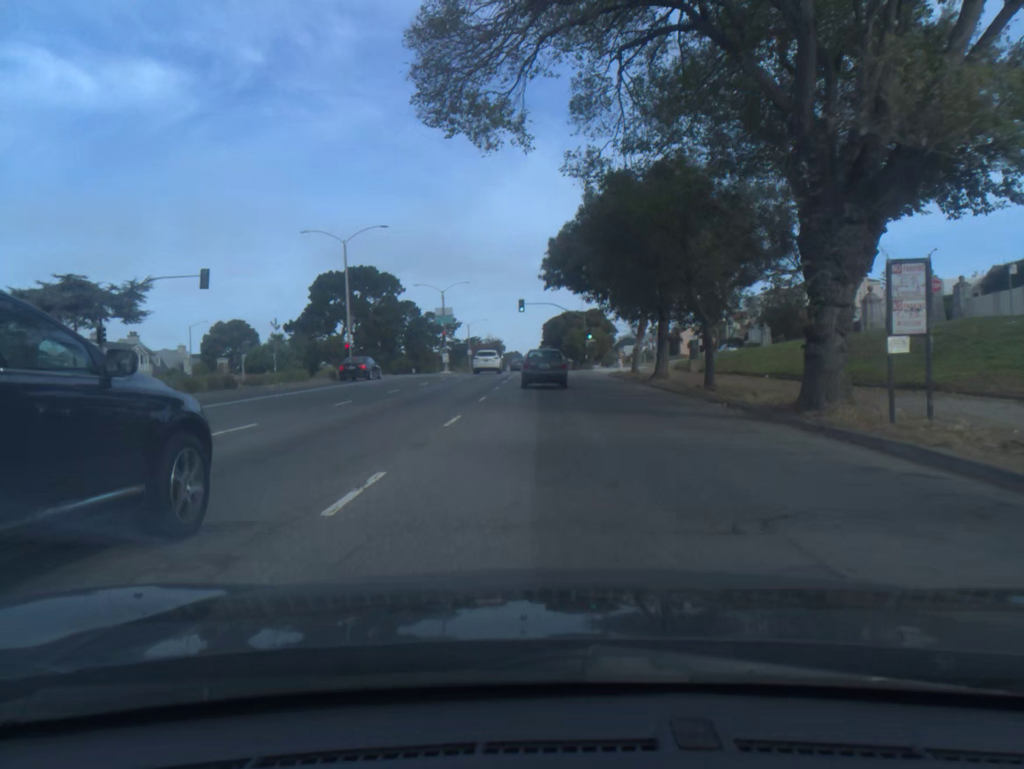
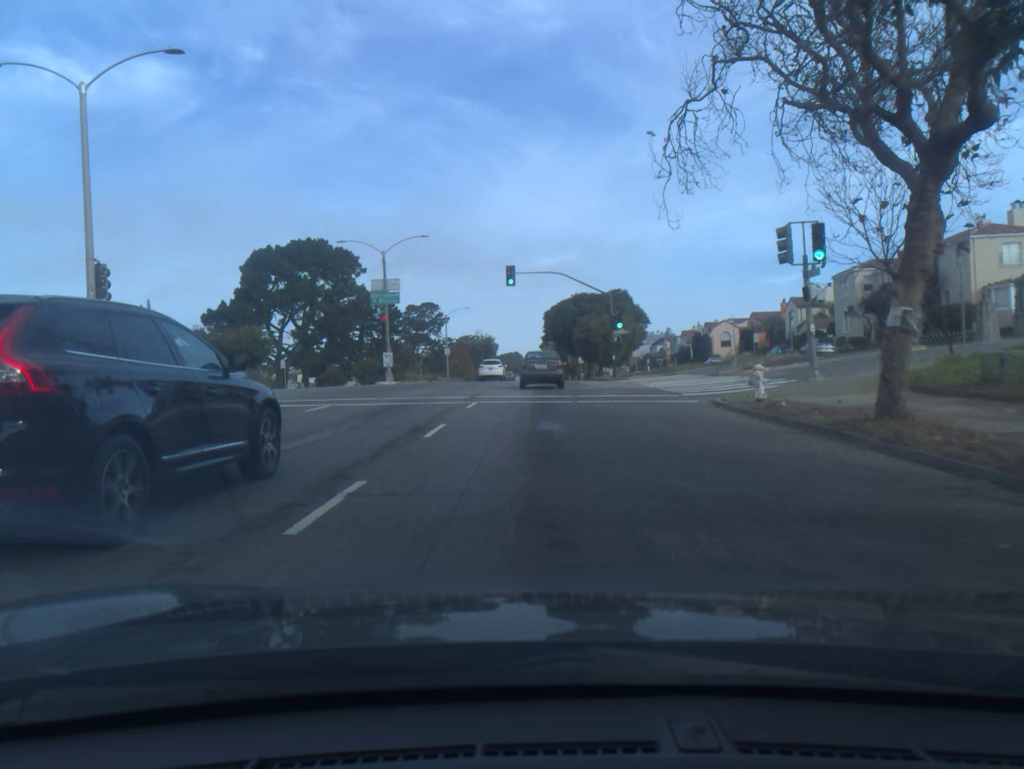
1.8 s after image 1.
(-0.1, +29.8) m; 0°
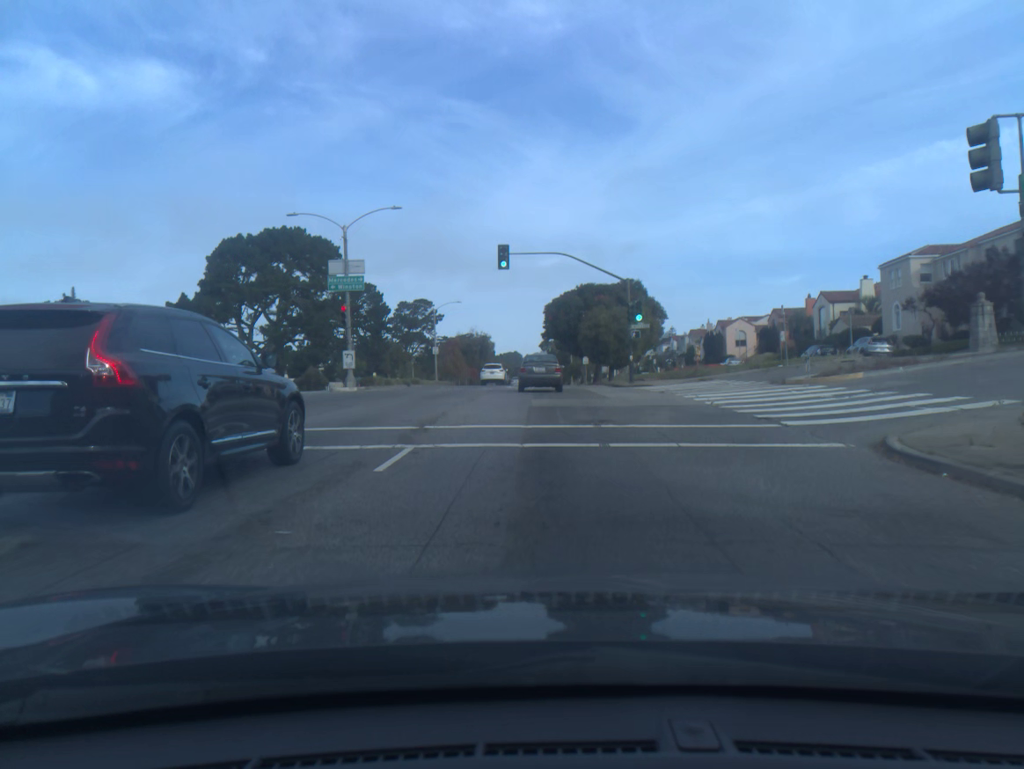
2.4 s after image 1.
(0.0, +9.8) m; 0°
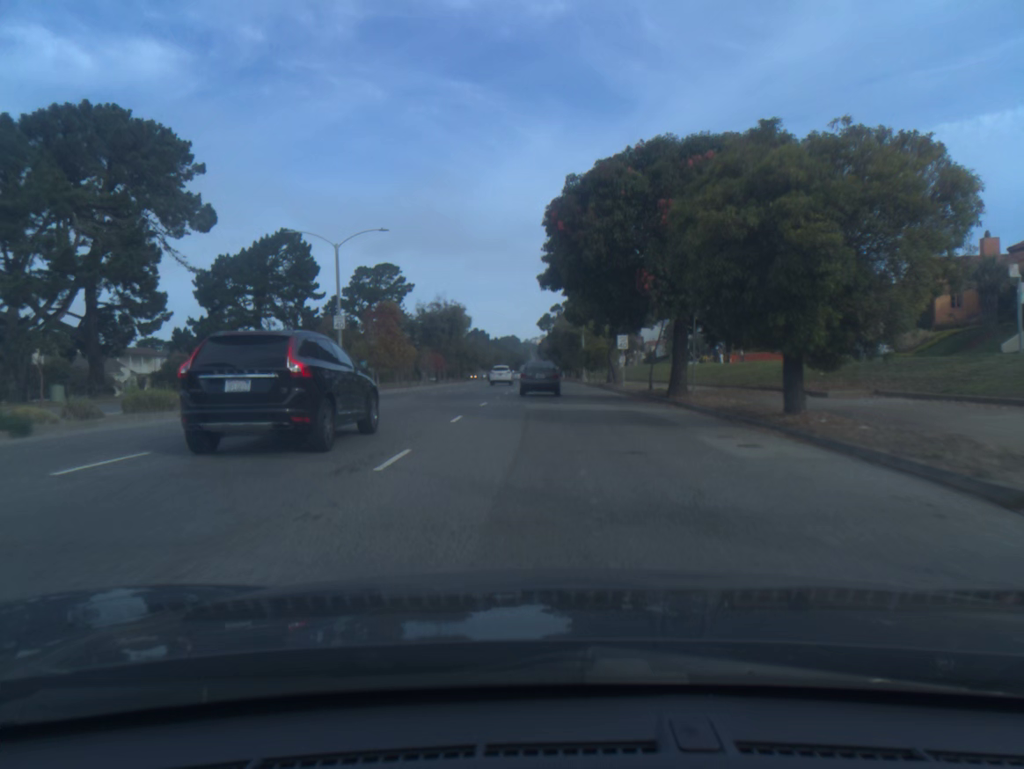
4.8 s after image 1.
(0.0, +39.5) m; 0°
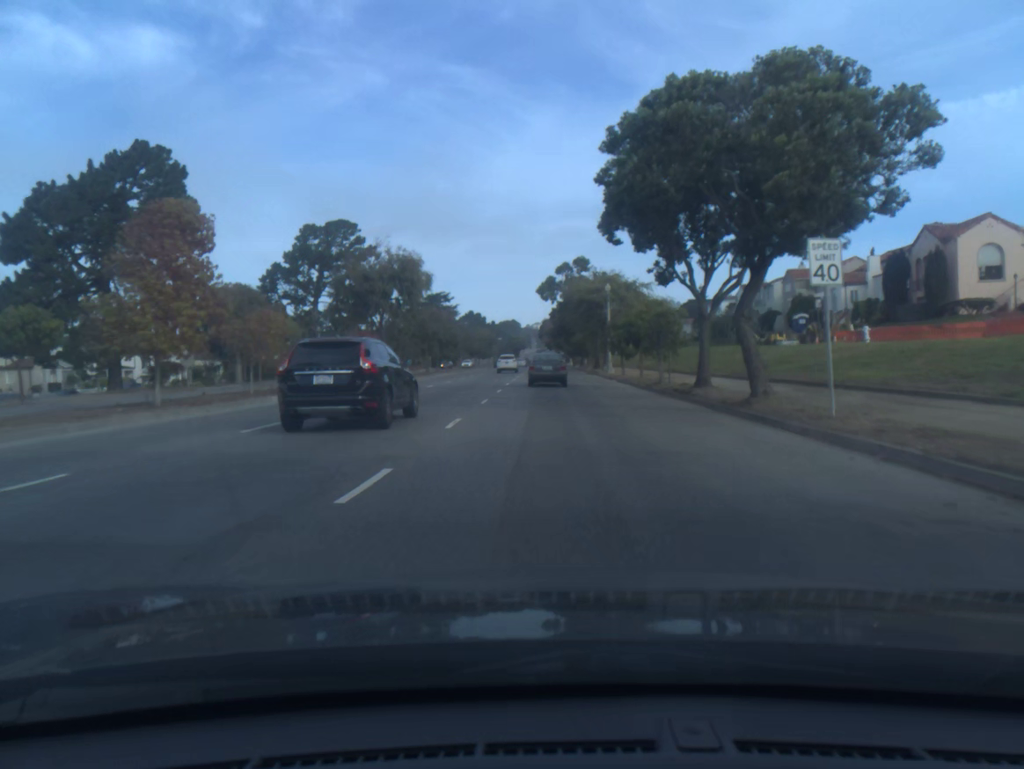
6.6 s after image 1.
(0.0, +31.1) m; 0°
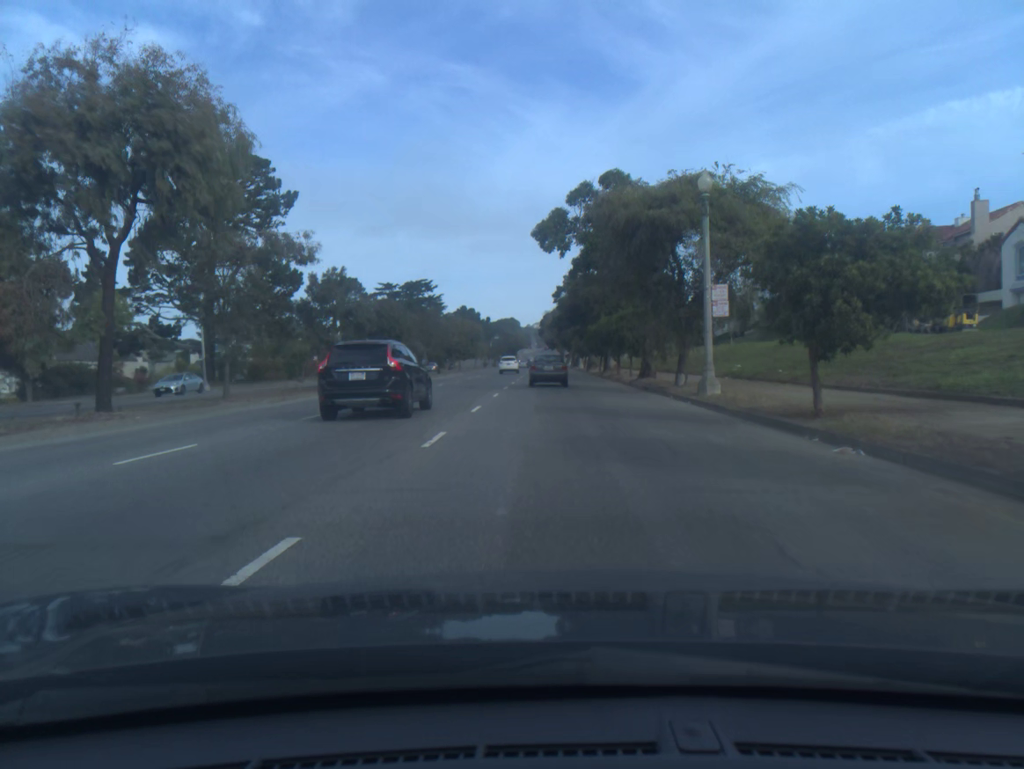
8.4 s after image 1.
(0.0, +32.9) m; 0°
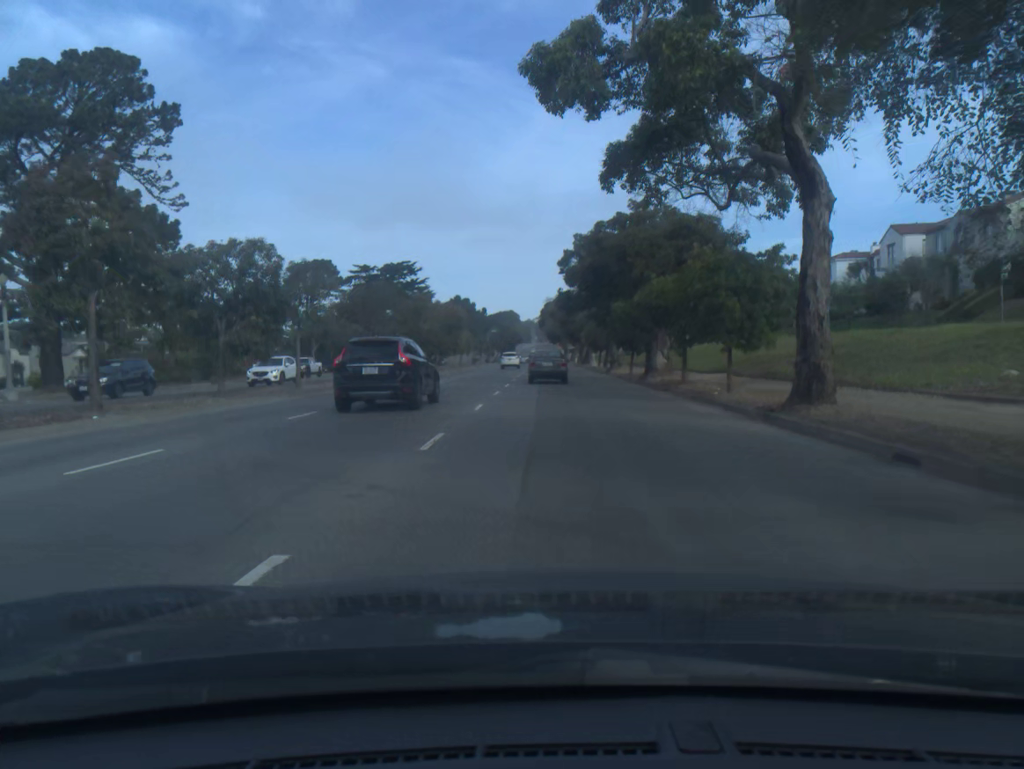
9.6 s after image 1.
(0.0, +22.9) m; 0°
